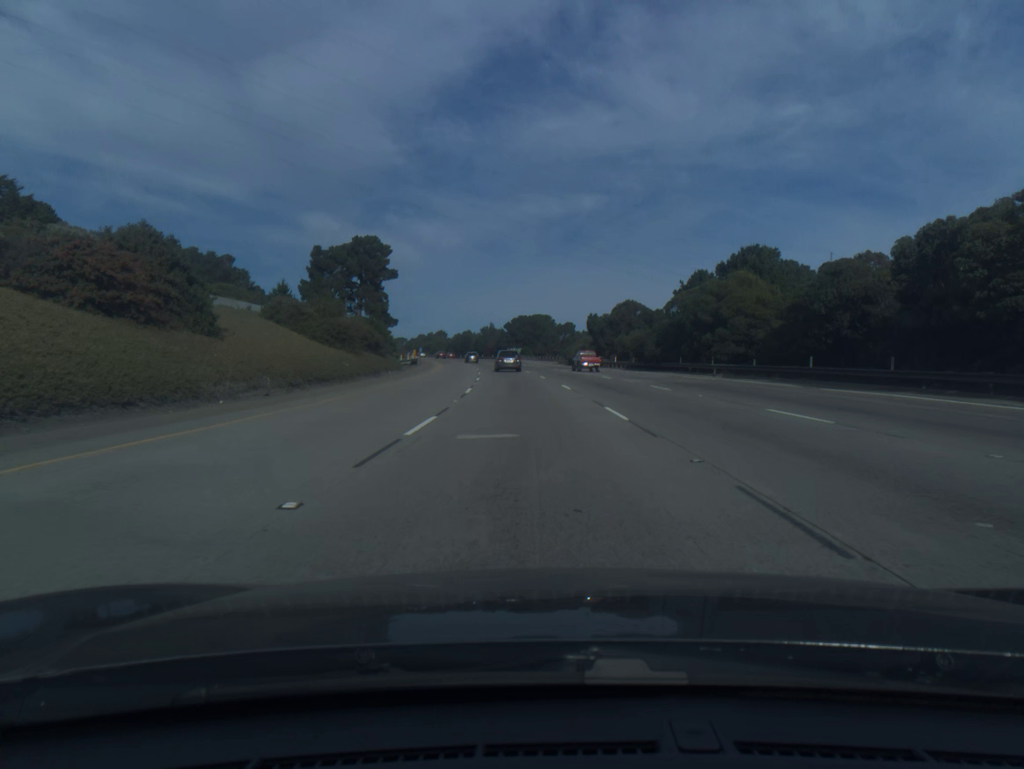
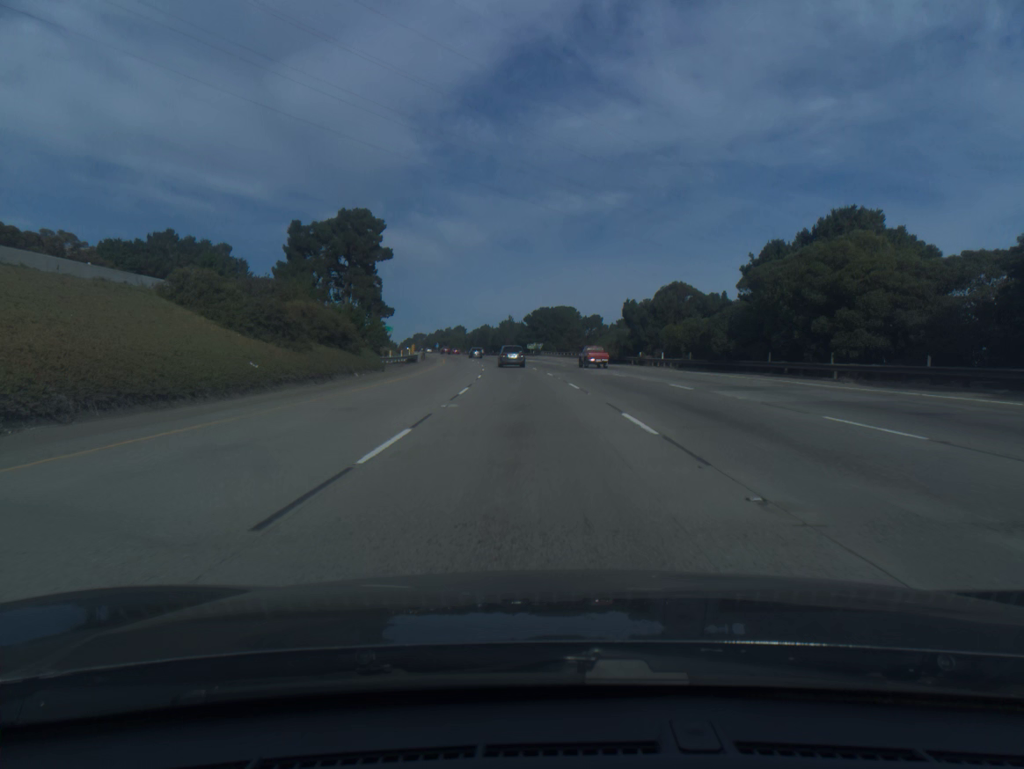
(-0.2, +17.9) m; -2°
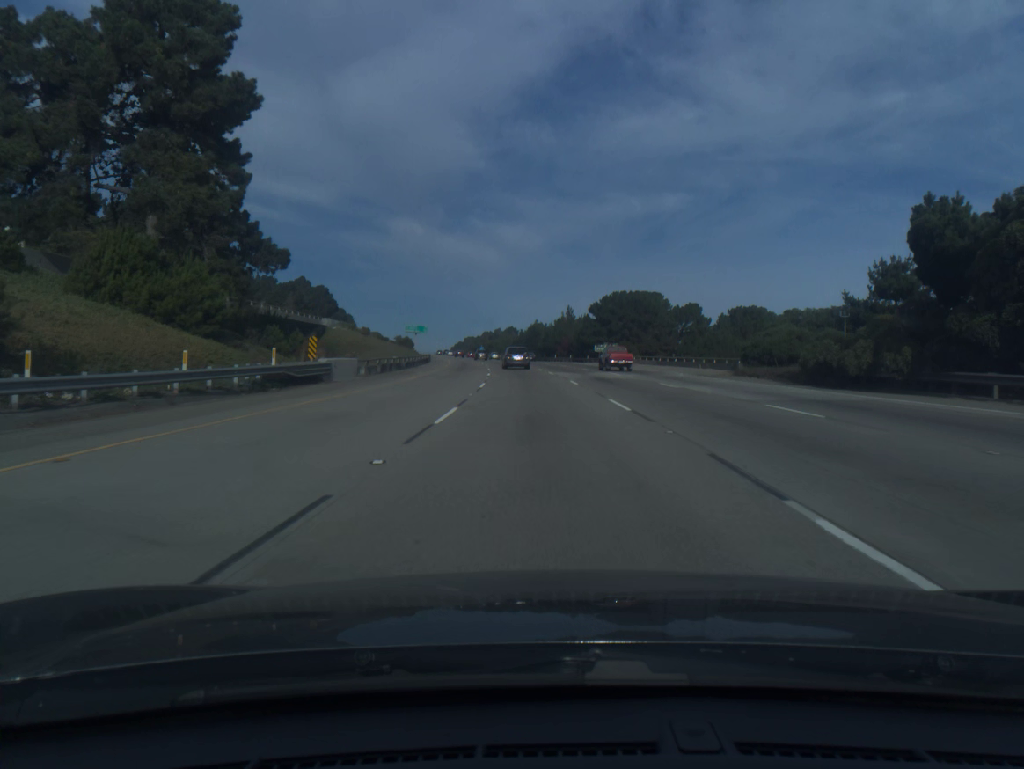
(-2.1, +53.4) m; -4°
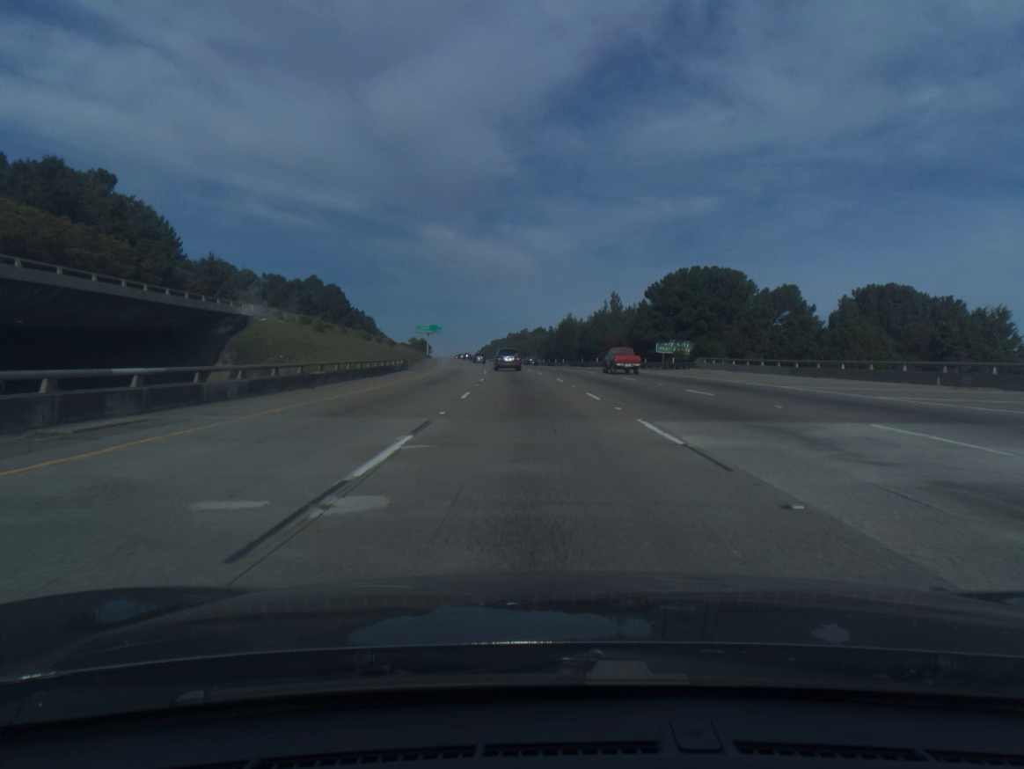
(-0.7, +35.3) m; -2°
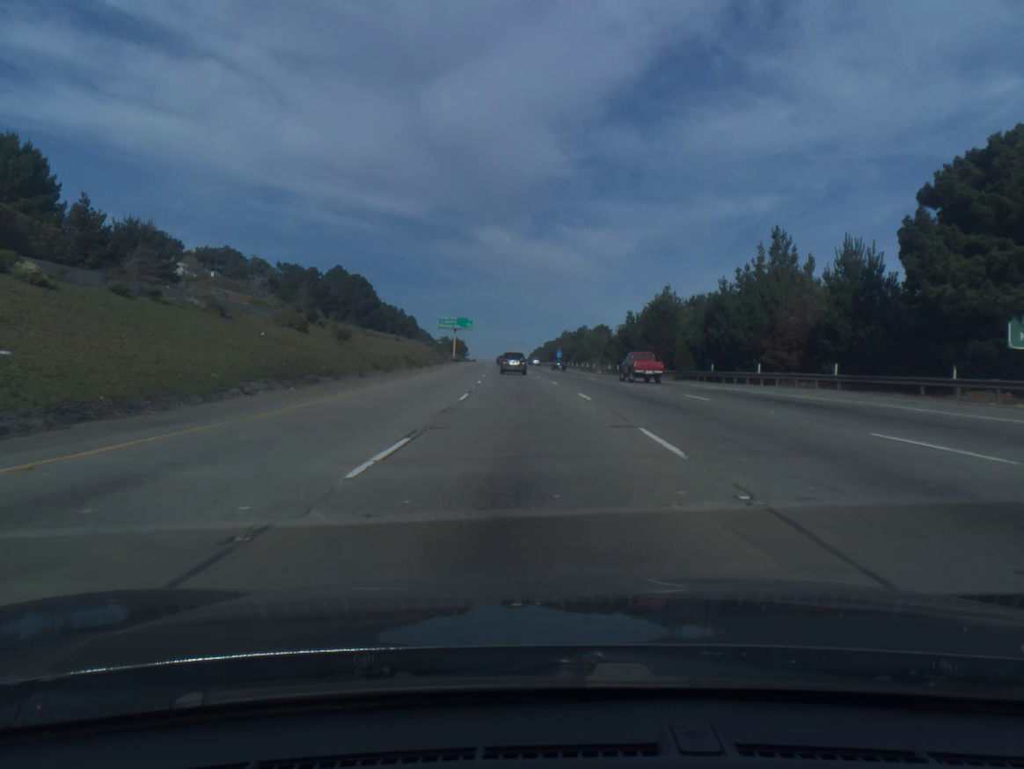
(-1.7, +52.5) m; -4°
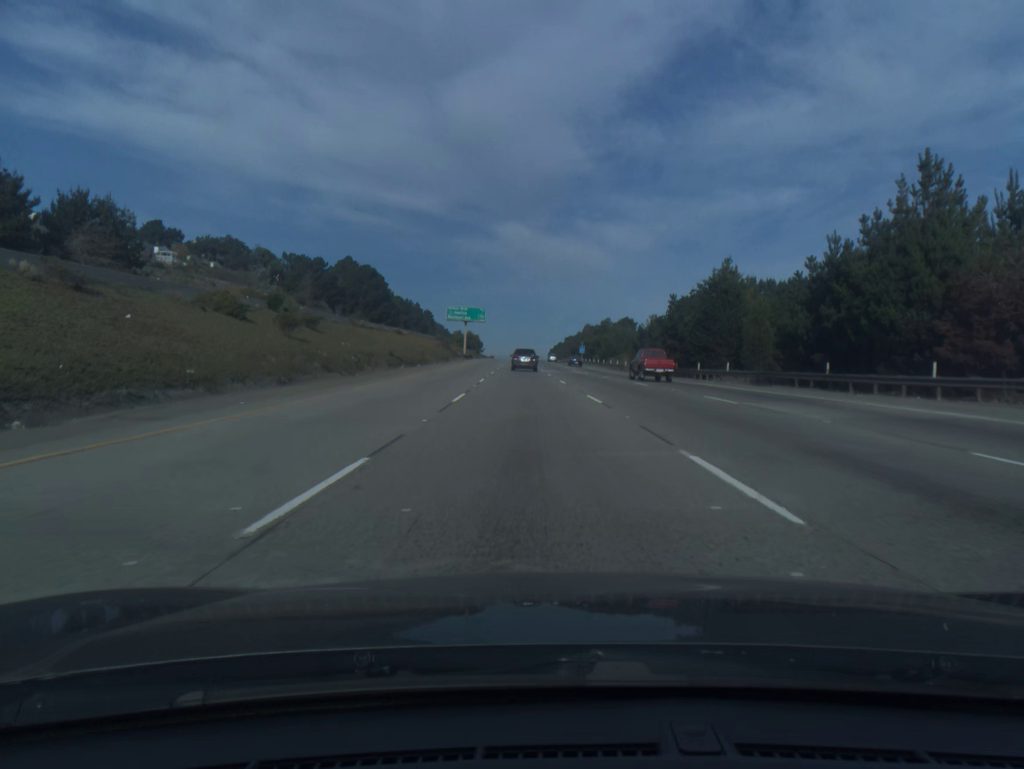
(-0.2, +17.4) m; -1°
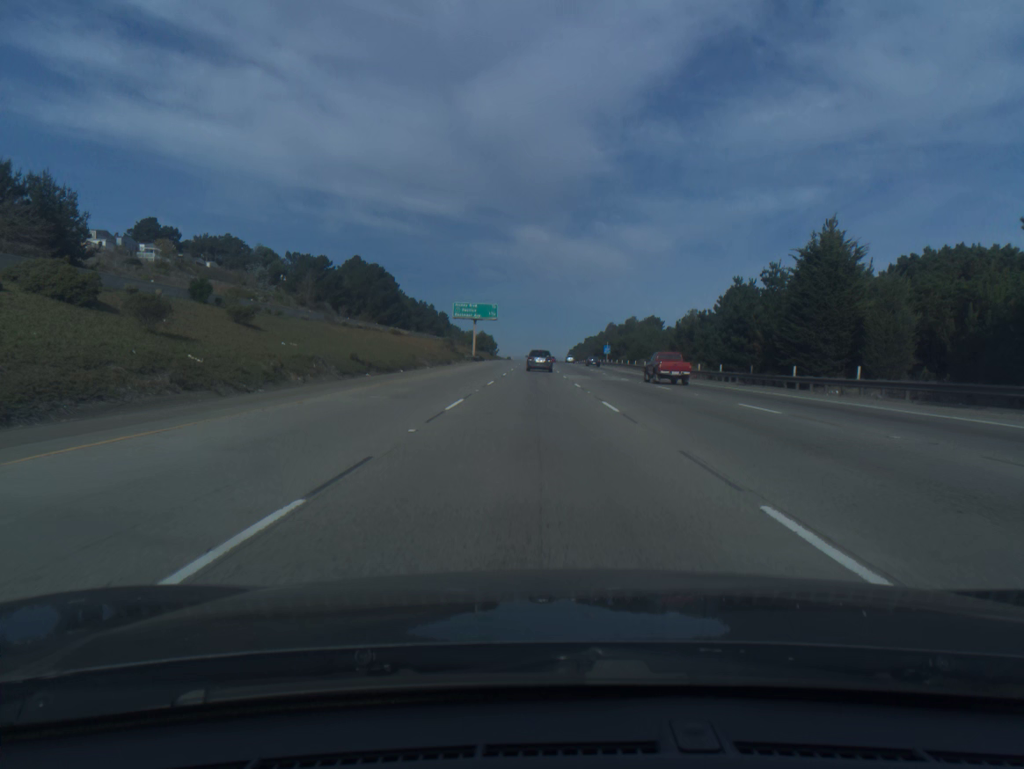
(-0.2, +17.4) m; -1°
